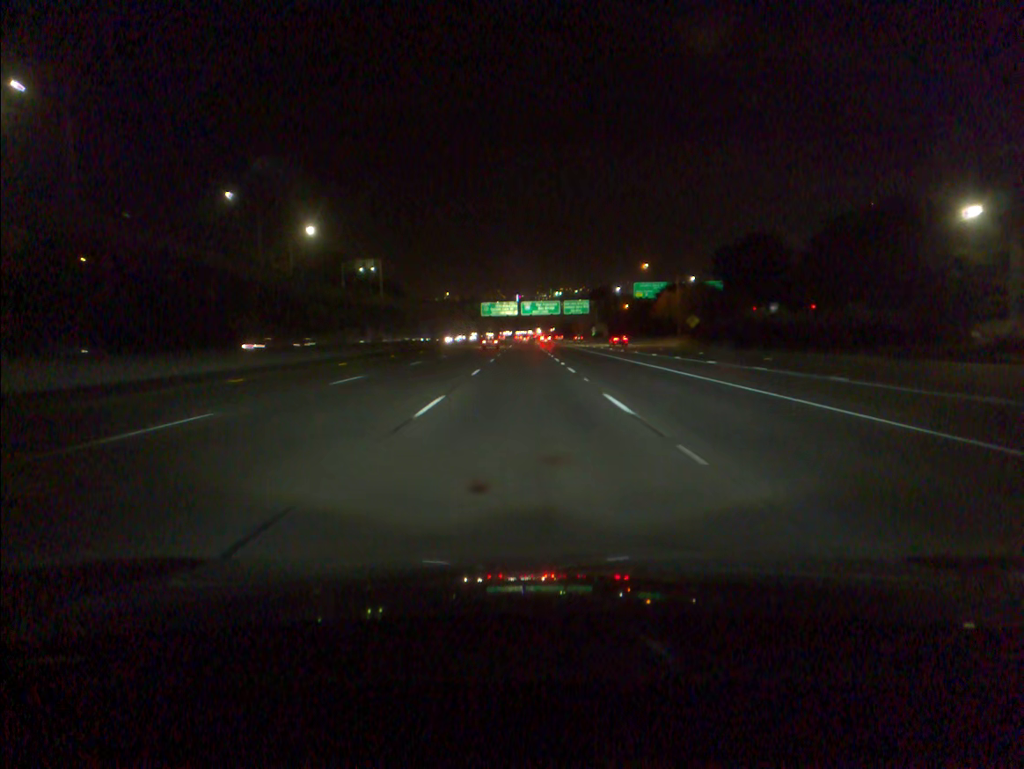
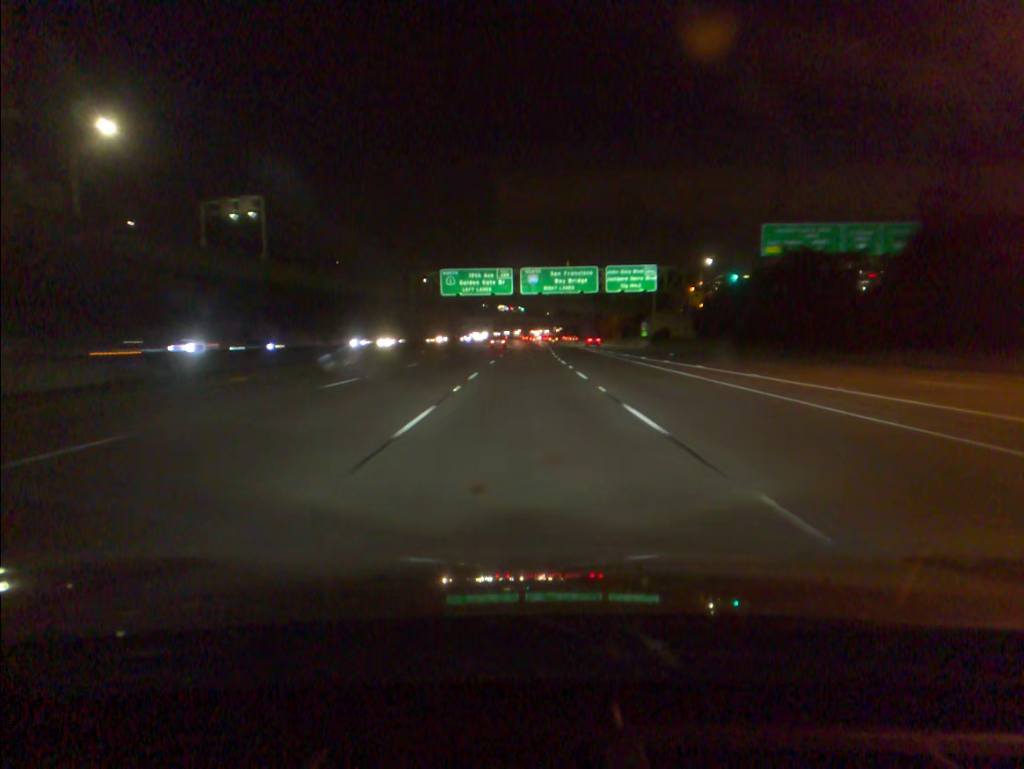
(-0.1, +87.7) m; 0°
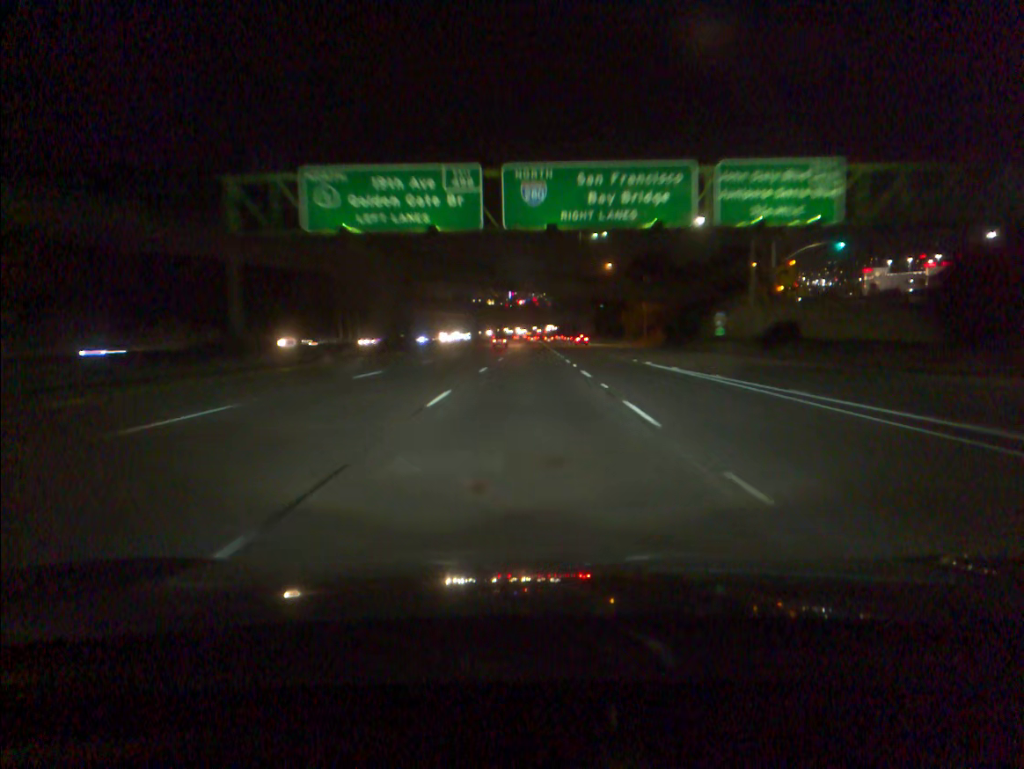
(+0.2, +52.6) m; +1°
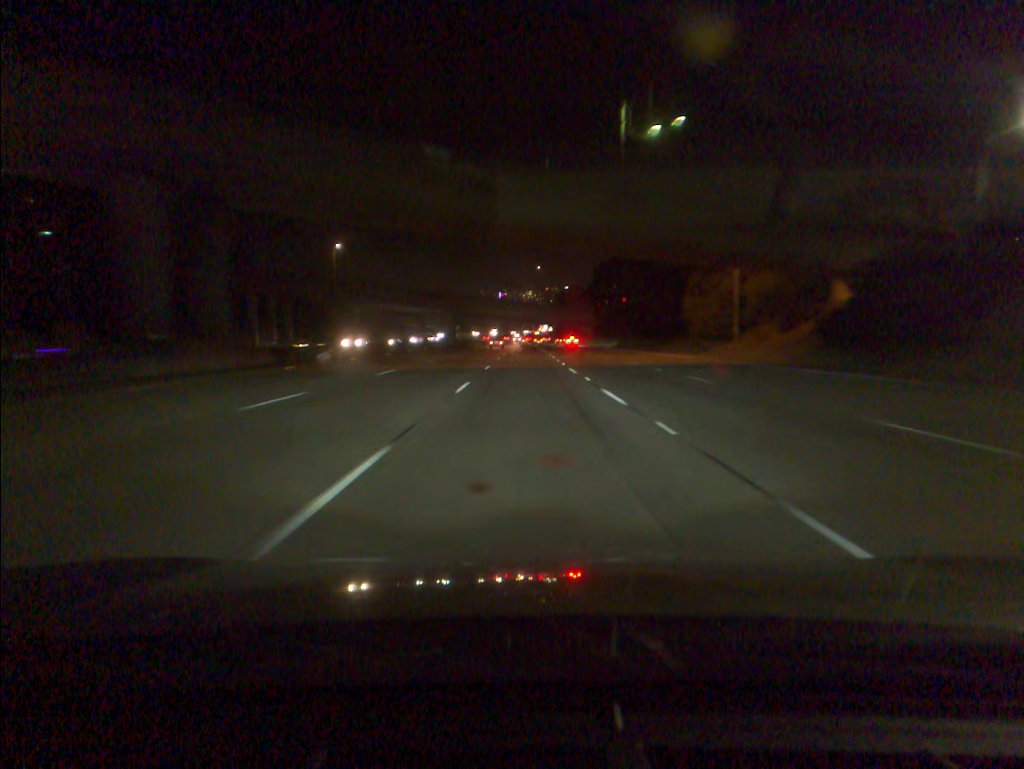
(+0.4, +52.9) m; +1°
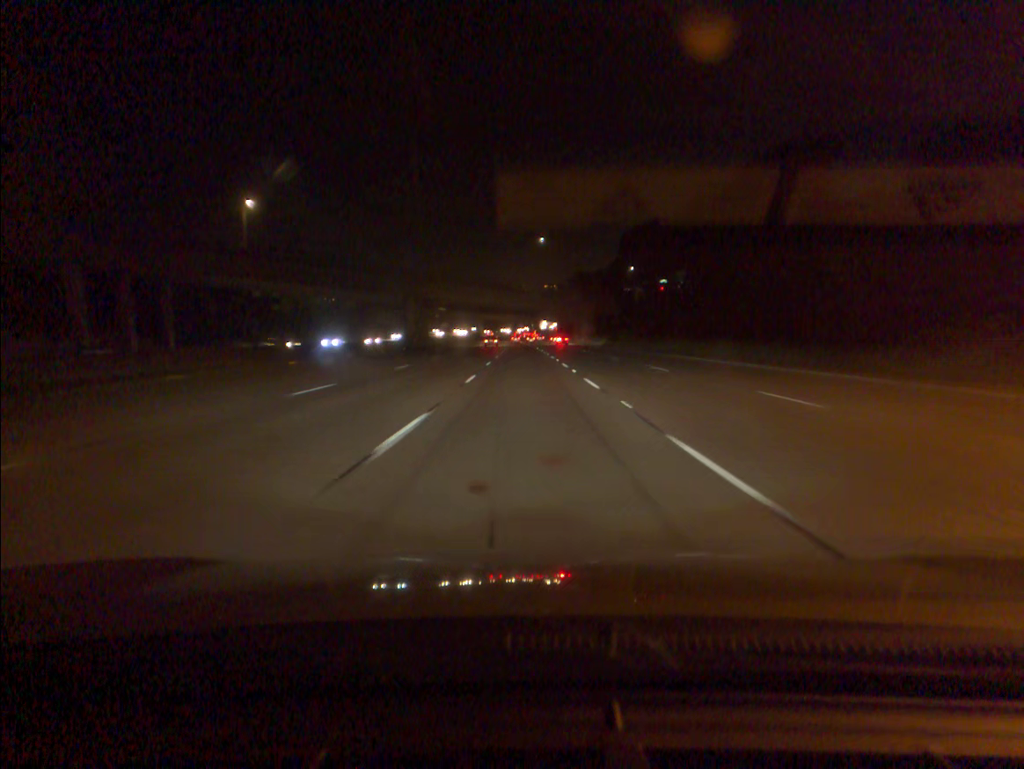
(+0.1, +53.2) m; 0°
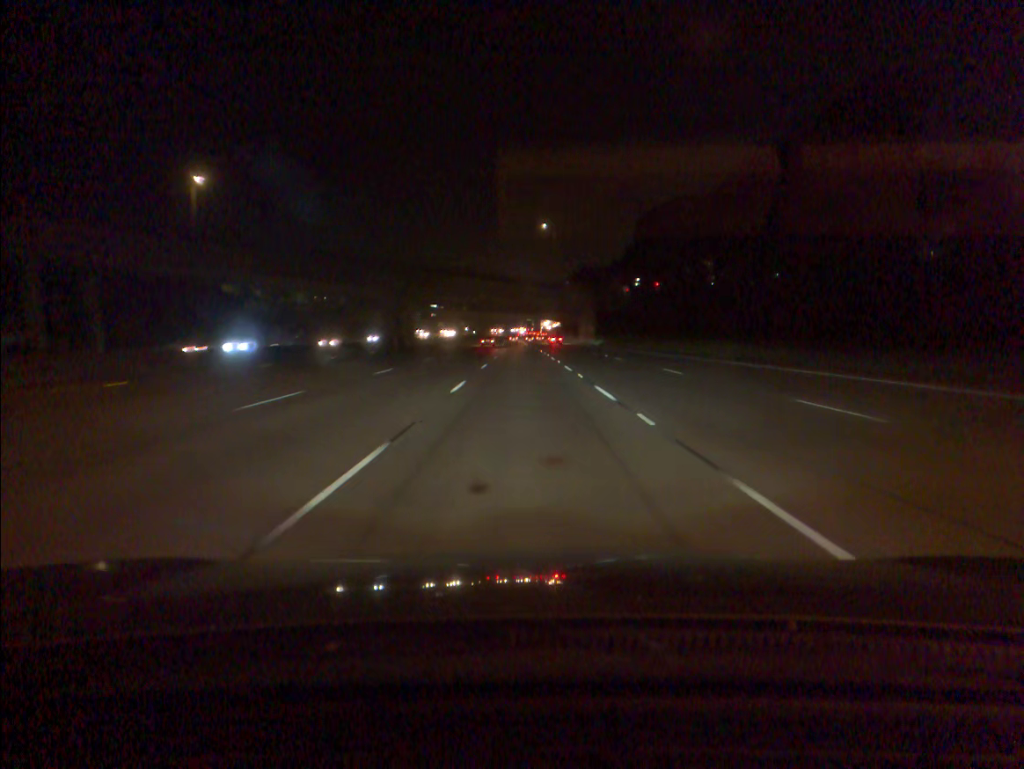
(0.0, +17.8) m; 0°
